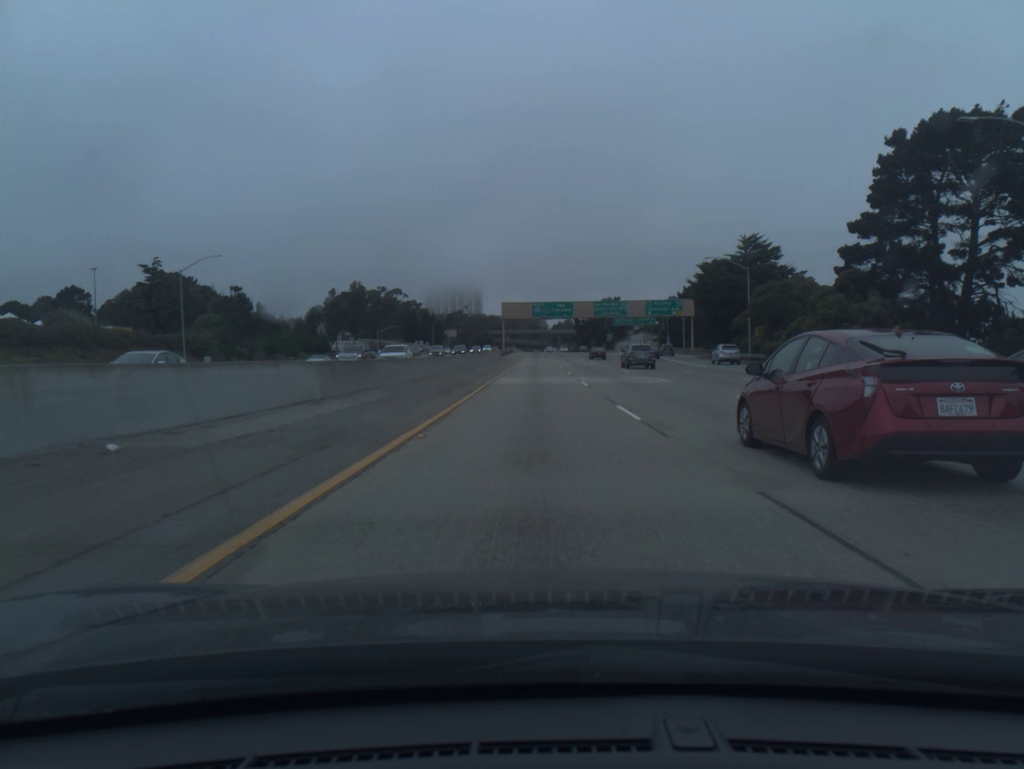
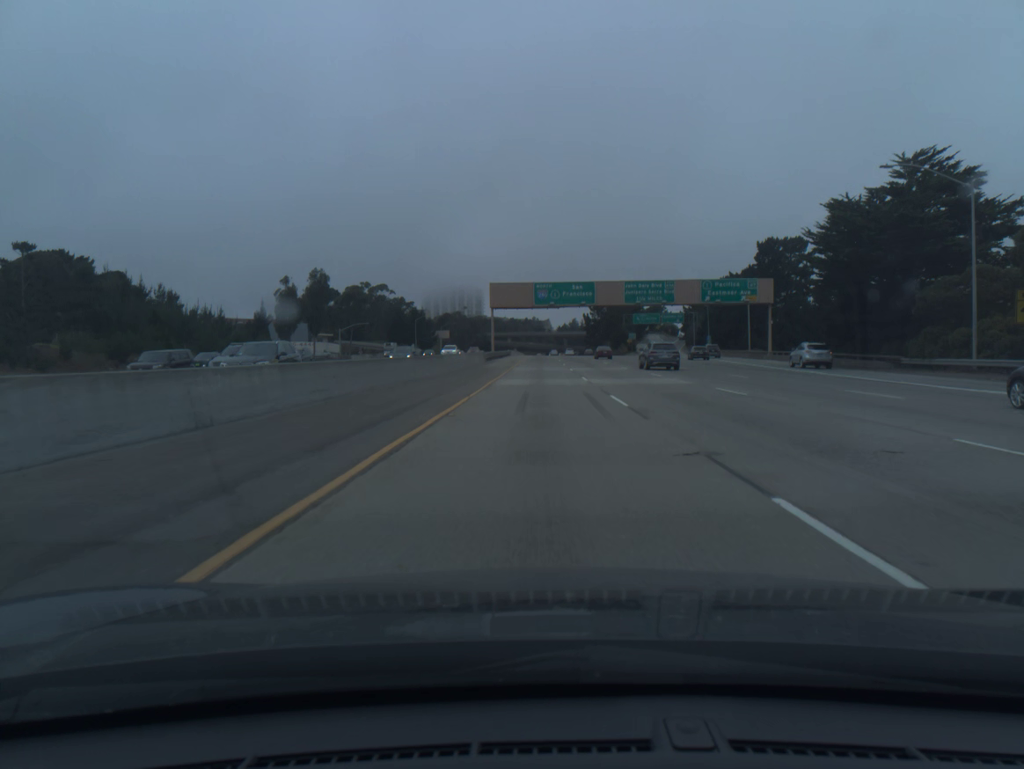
(-0.1, +40.7) m; 0°
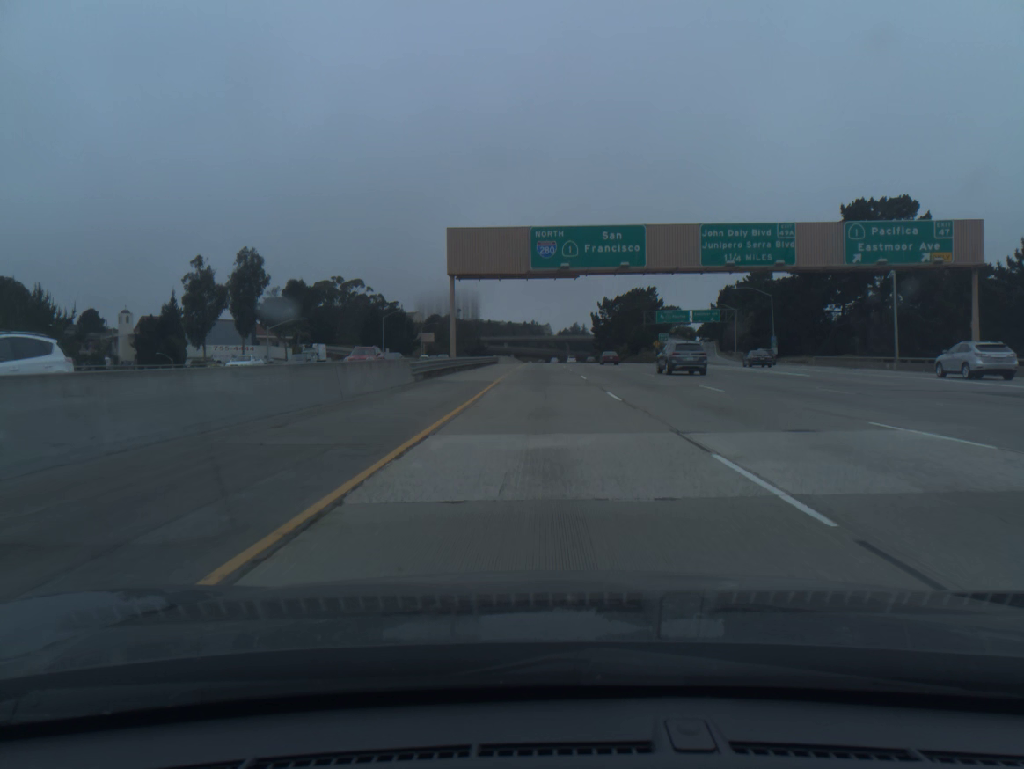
(-0.1, +40.6) m; 0°
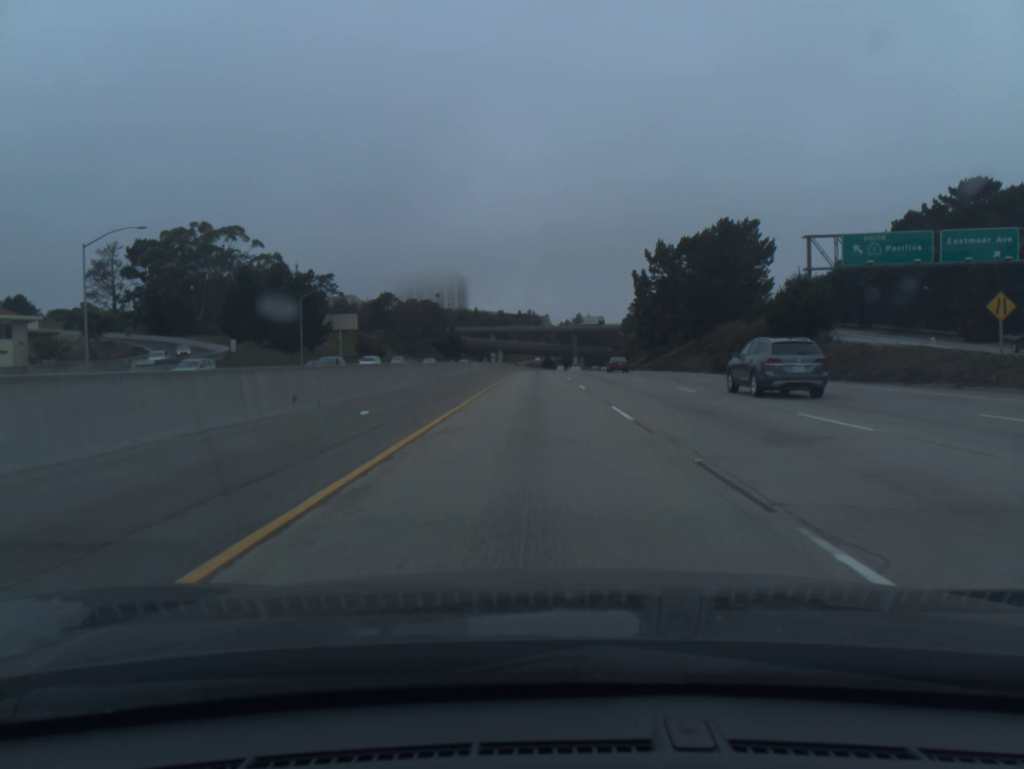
(+0.4, +101.7) m; 0°
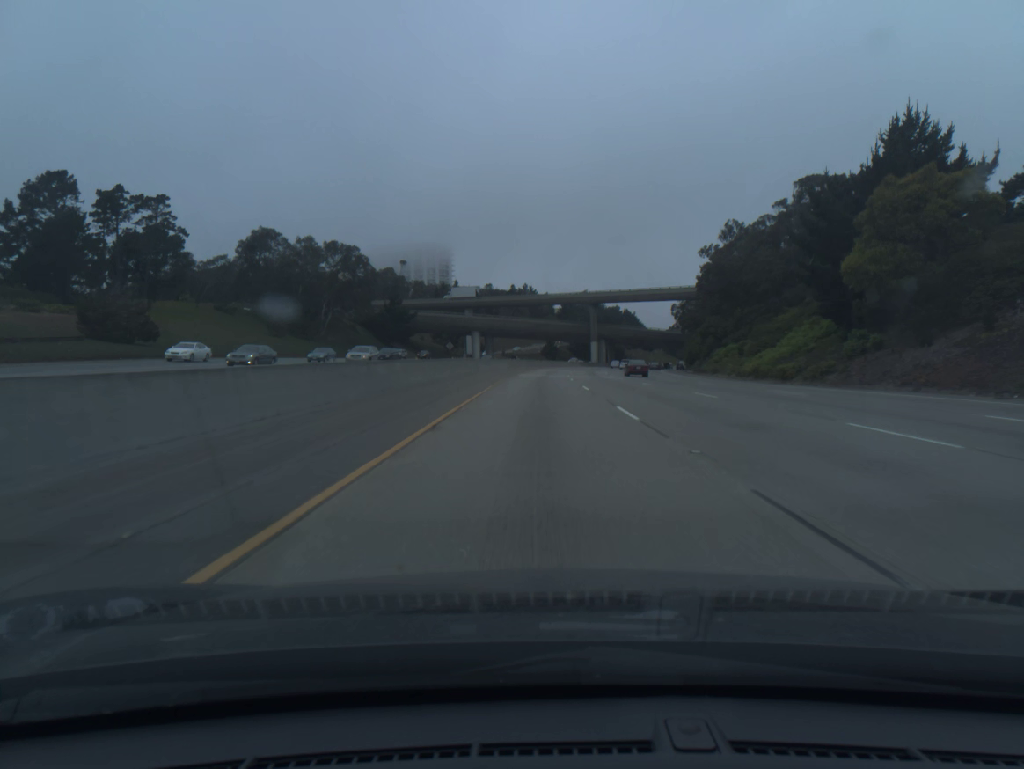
(-0.1, +102.5) m; 0°
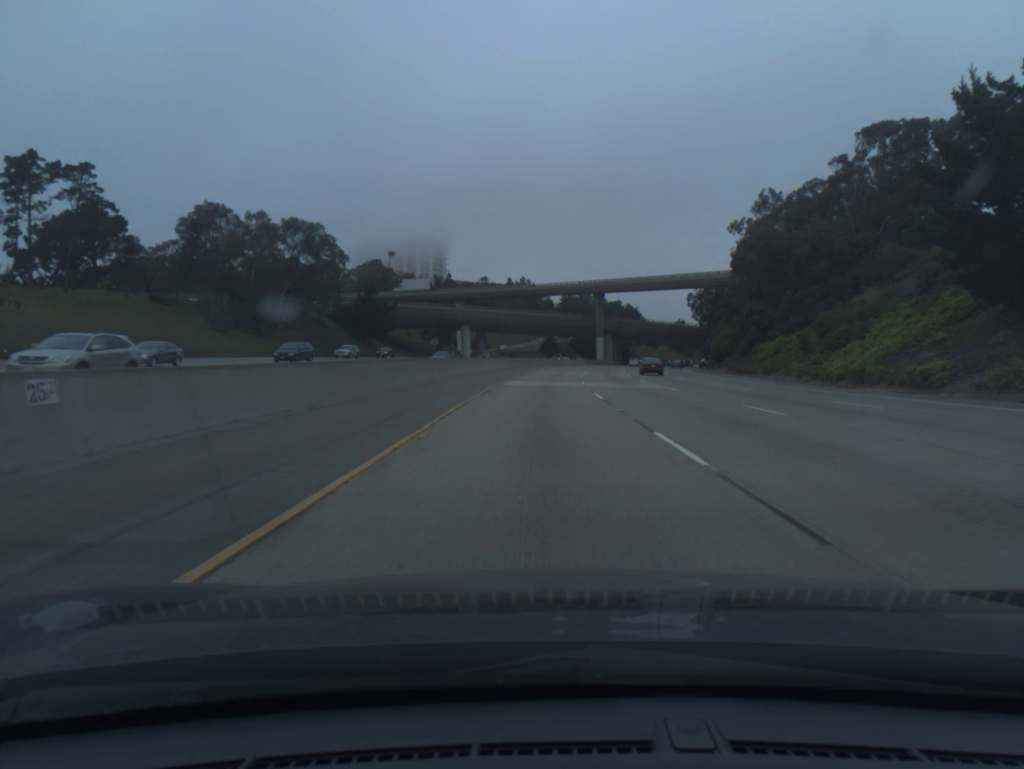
(0.0, +20.6) m; 0°
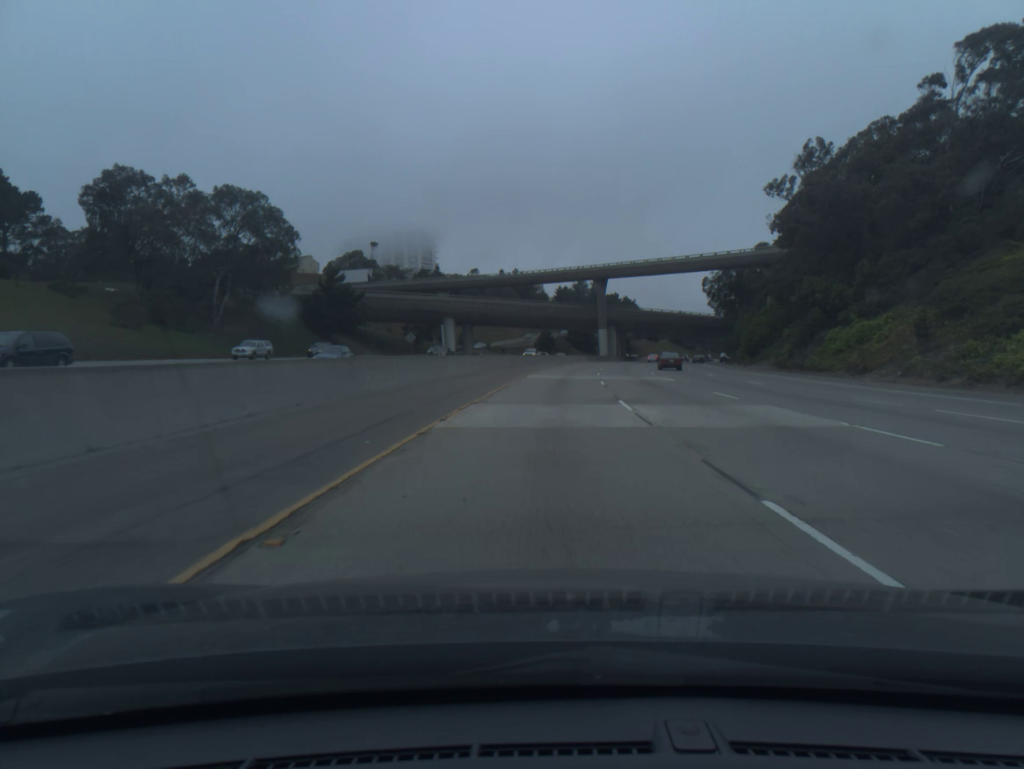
(0.0, +20.7) m; 0°
